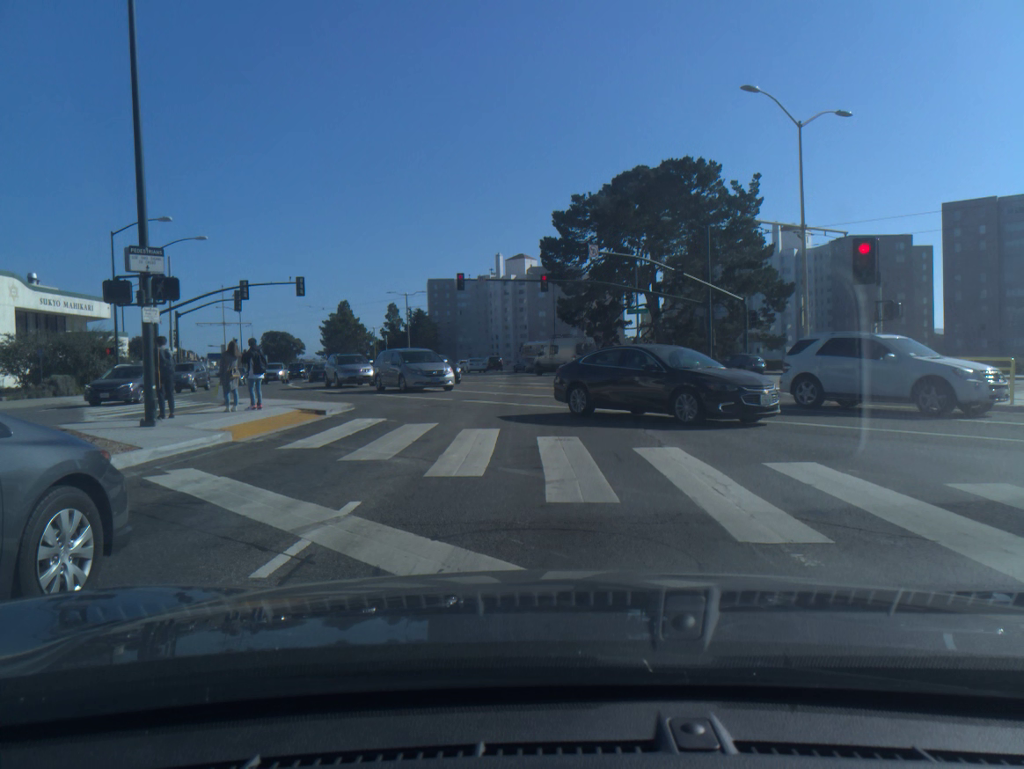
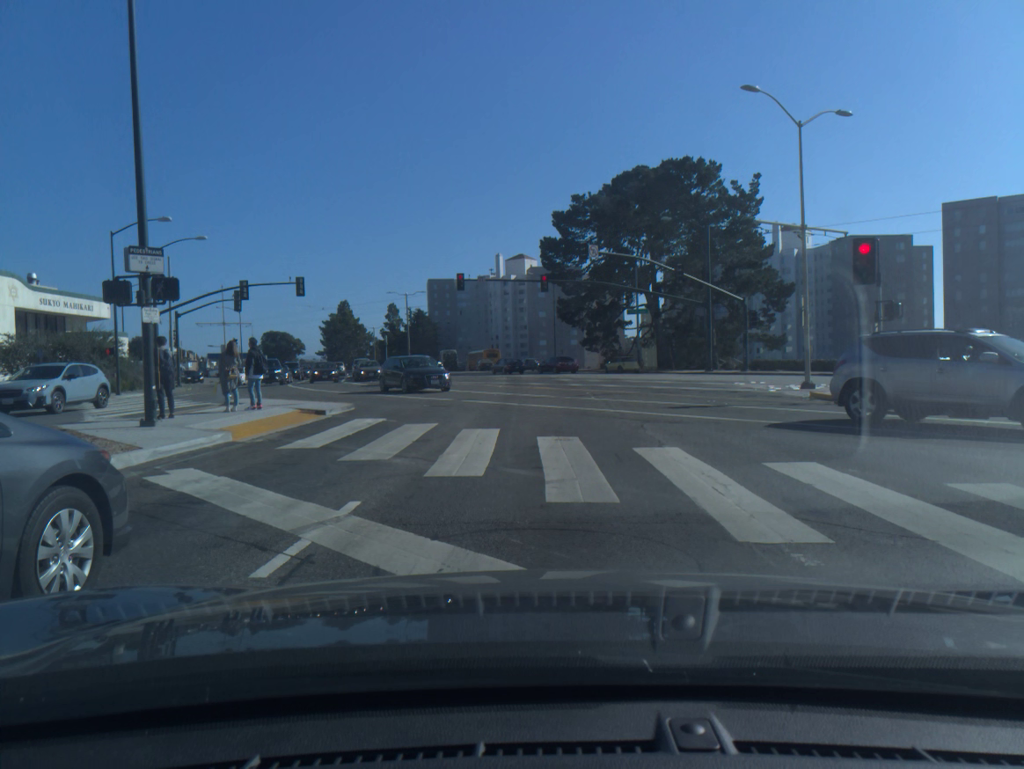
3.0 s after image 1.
(0.0, 0.0) m; 0°
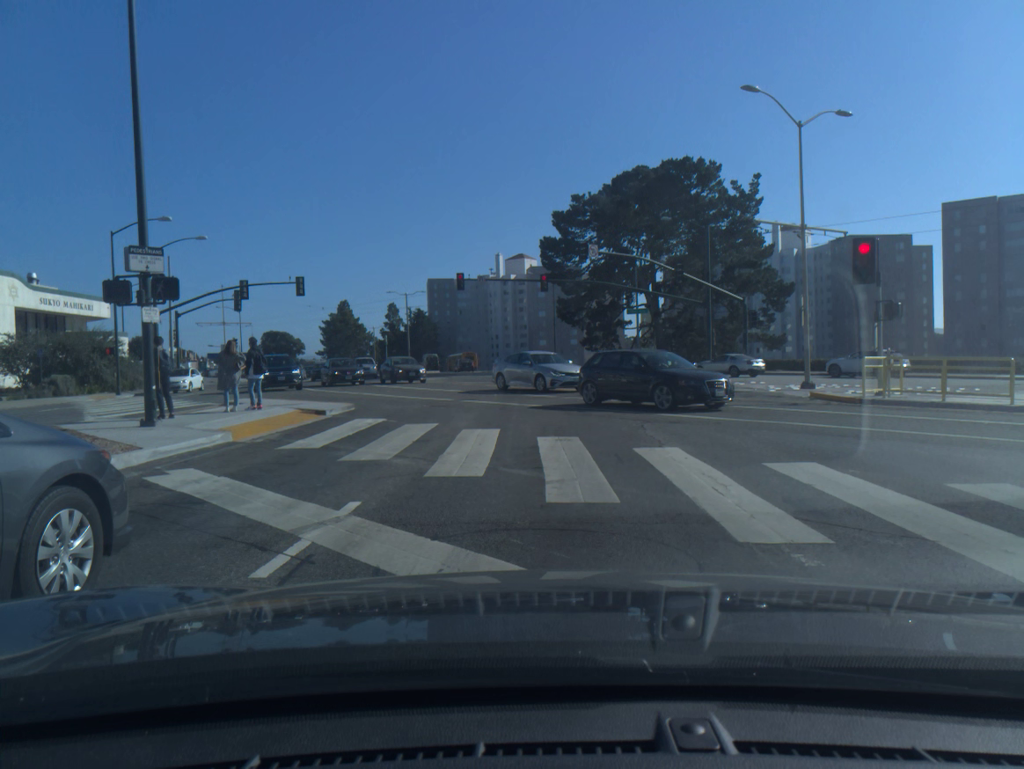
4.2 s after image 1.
(0.0, 0.0) m; 0°
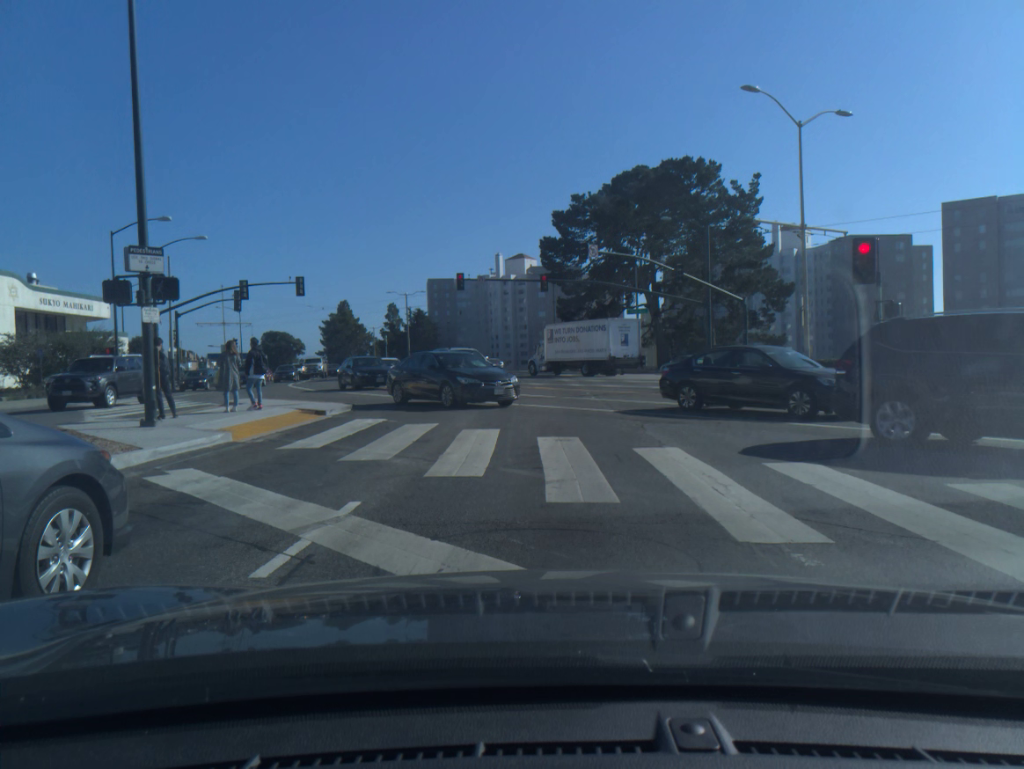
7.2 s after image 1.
(0.0, 0.0) m; 0°
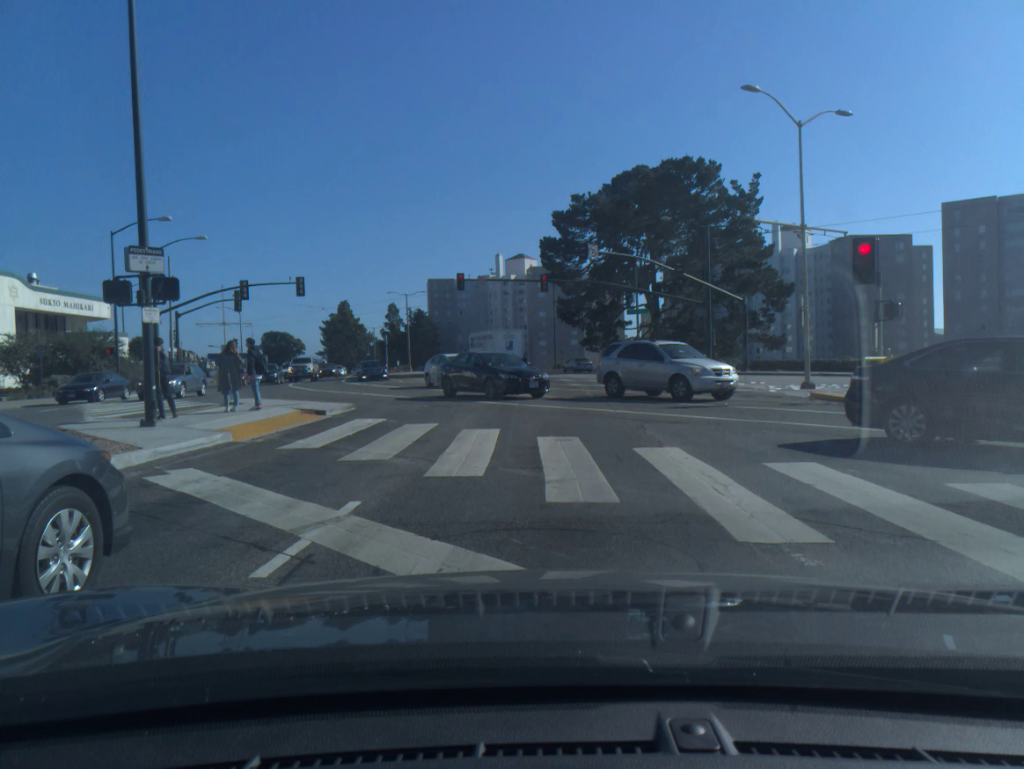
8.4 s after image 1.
(0.0, 0.0) m; 0°
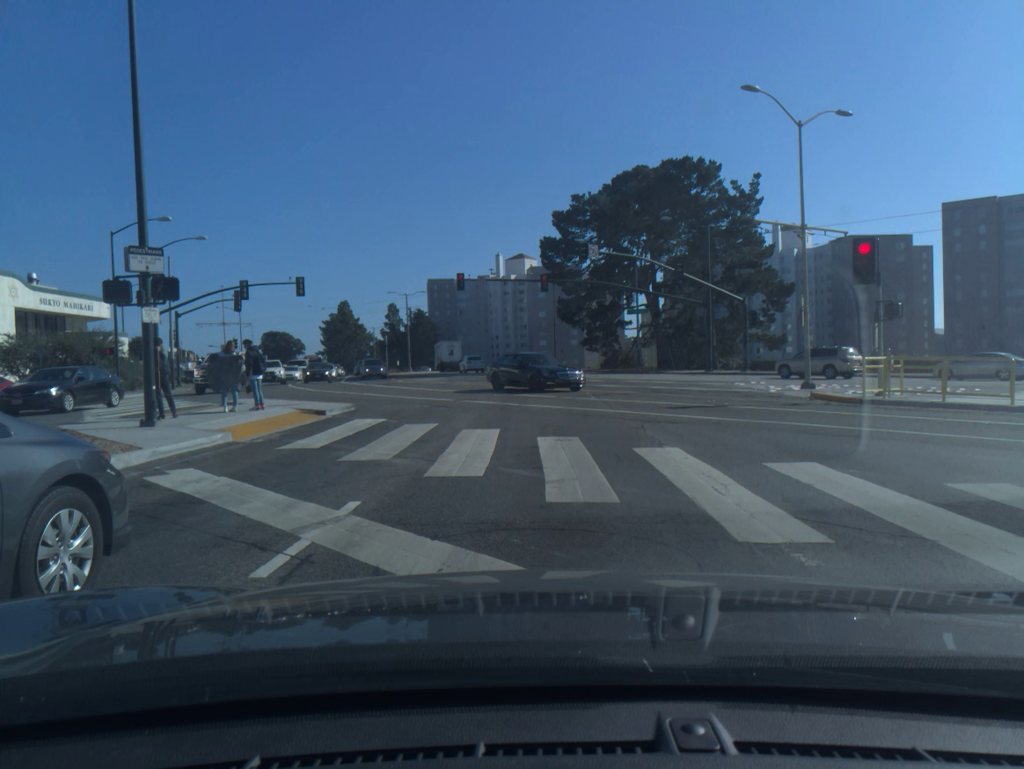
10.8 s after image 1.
(0.0, 0.0) m; 0°
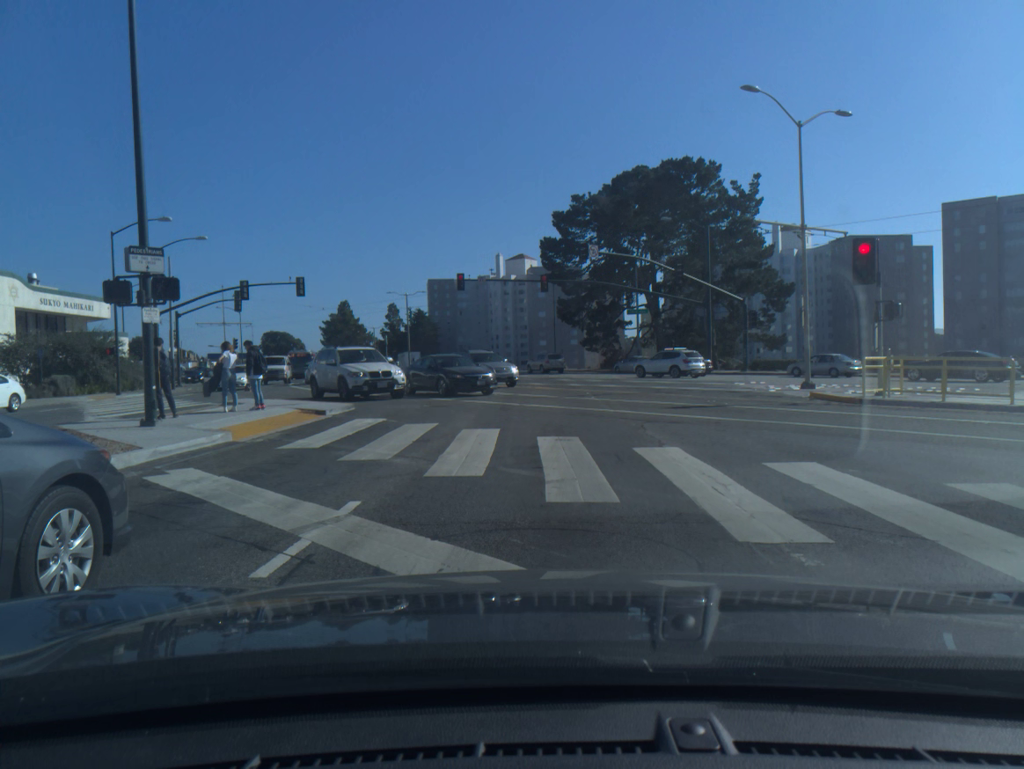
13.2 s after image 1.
(0.0, 0.0) m; 0°
